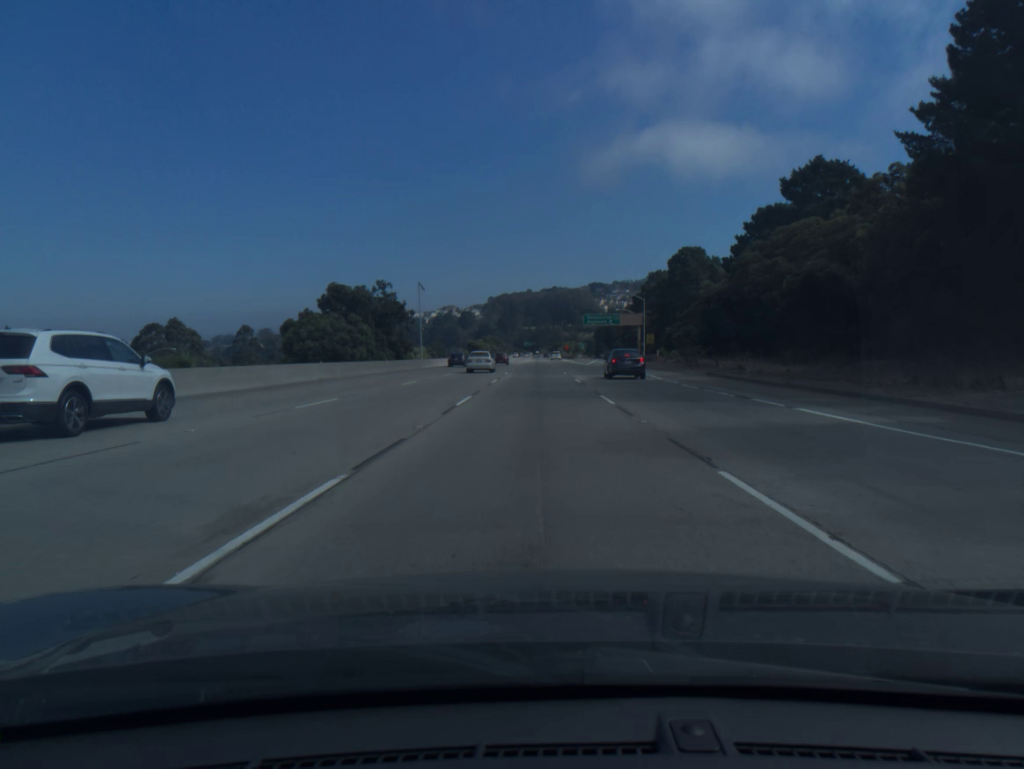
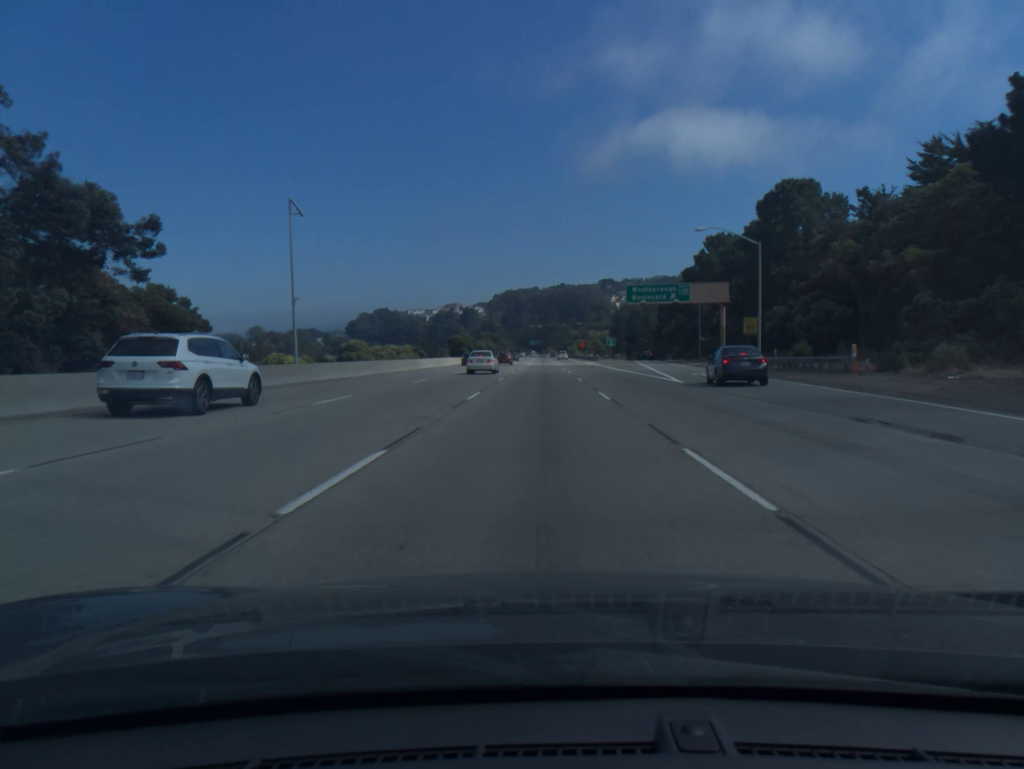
(-0.3, +56.6) m; 0°
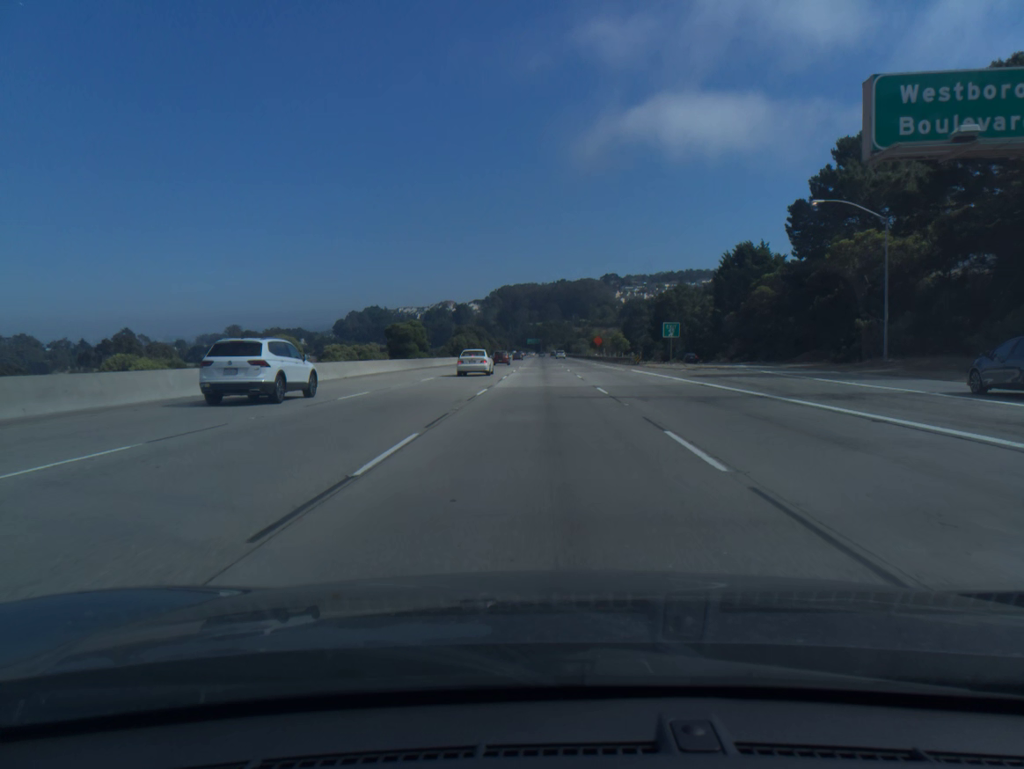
(0.0, +56.6) m; 0°
